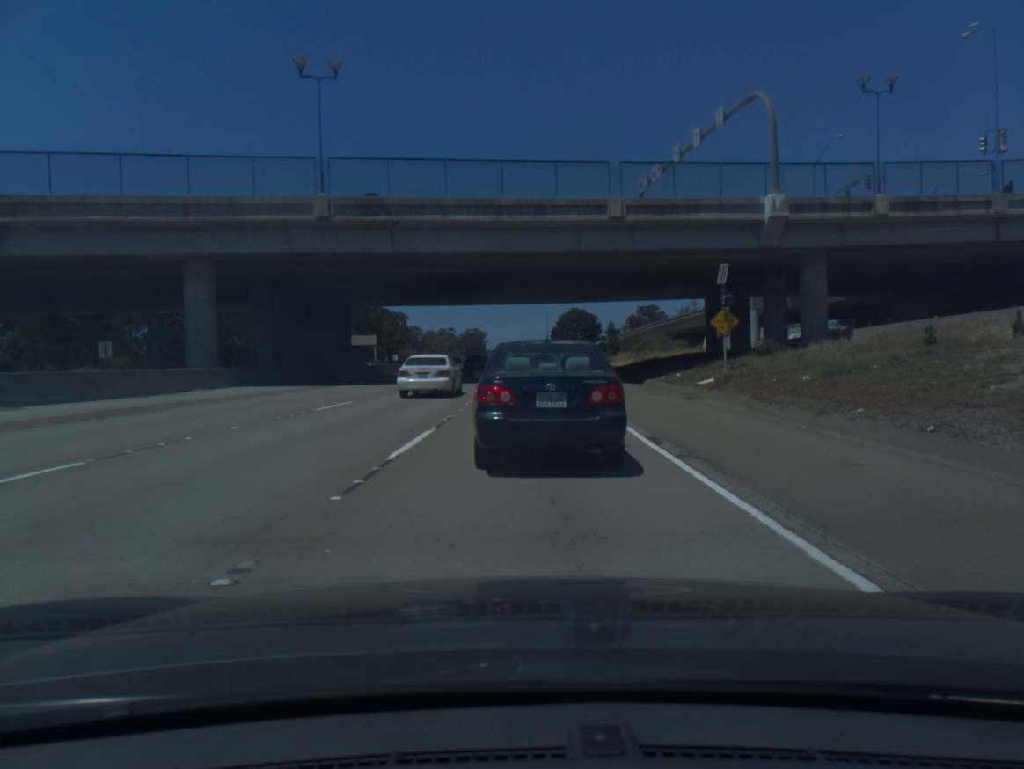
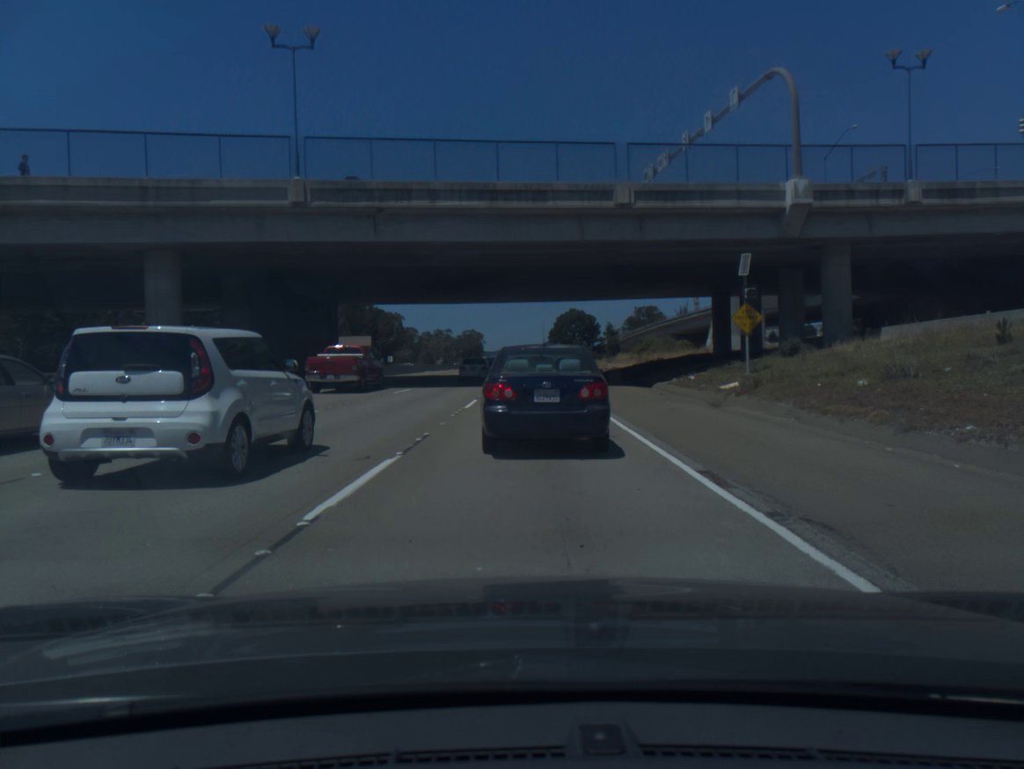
(0.0, +3.7) m; +1°
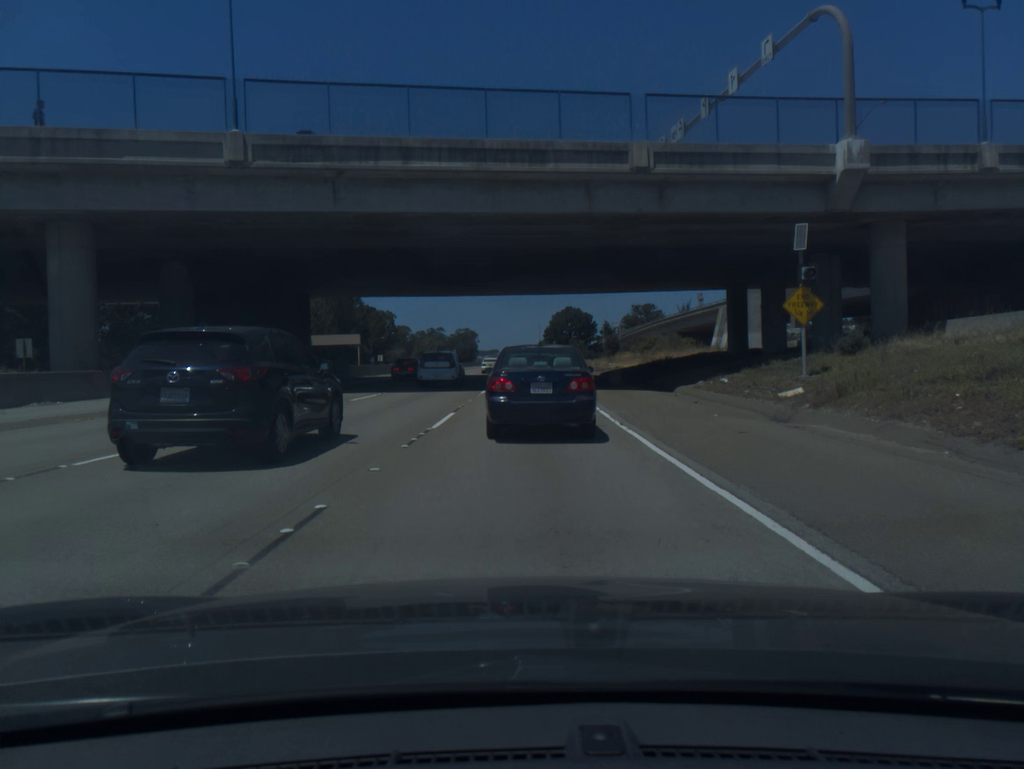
(0.0, +6.6) m; 0°
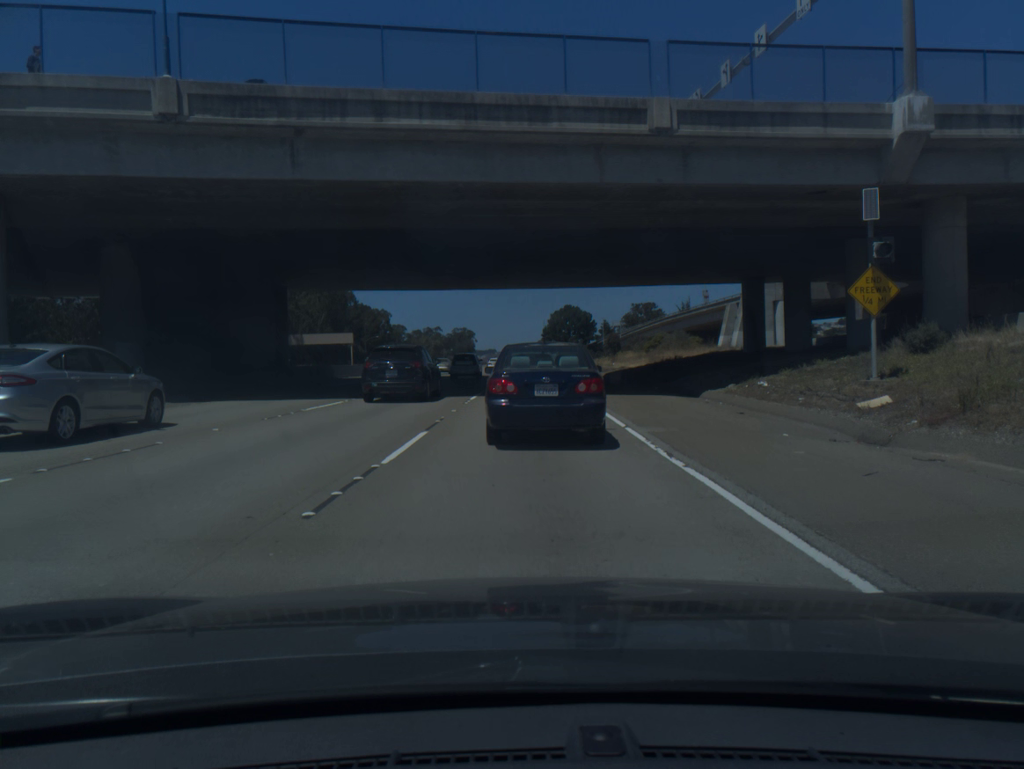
(0.0, +4.9) m; 0°
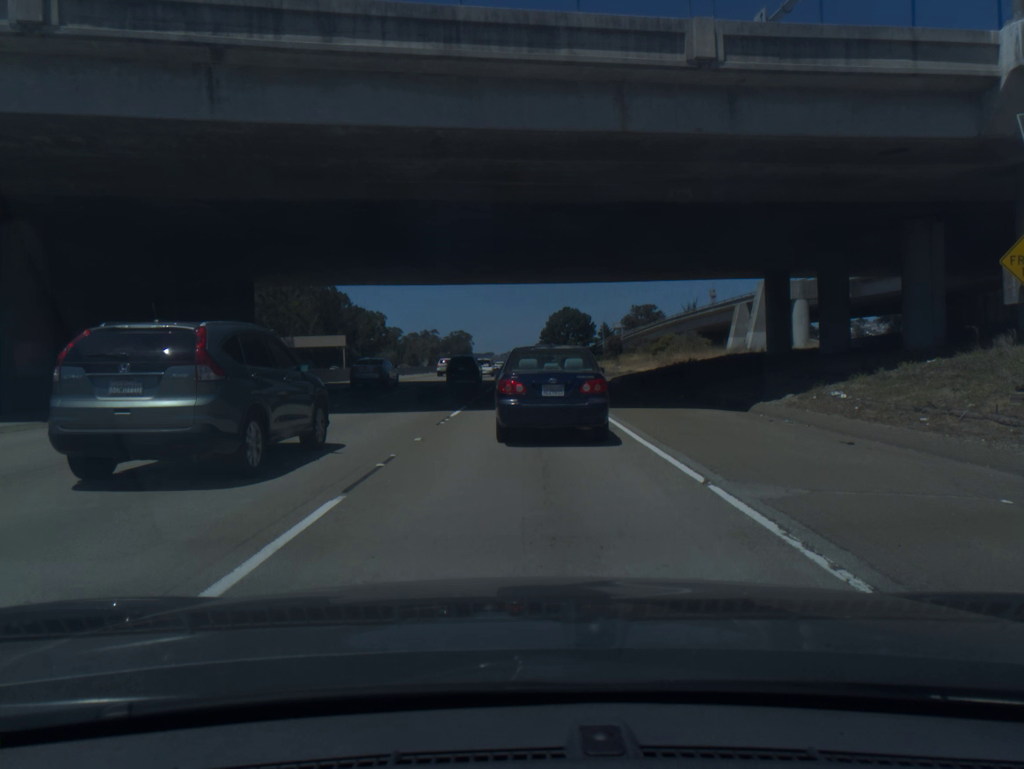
(0.0, +6.1) m; 0°
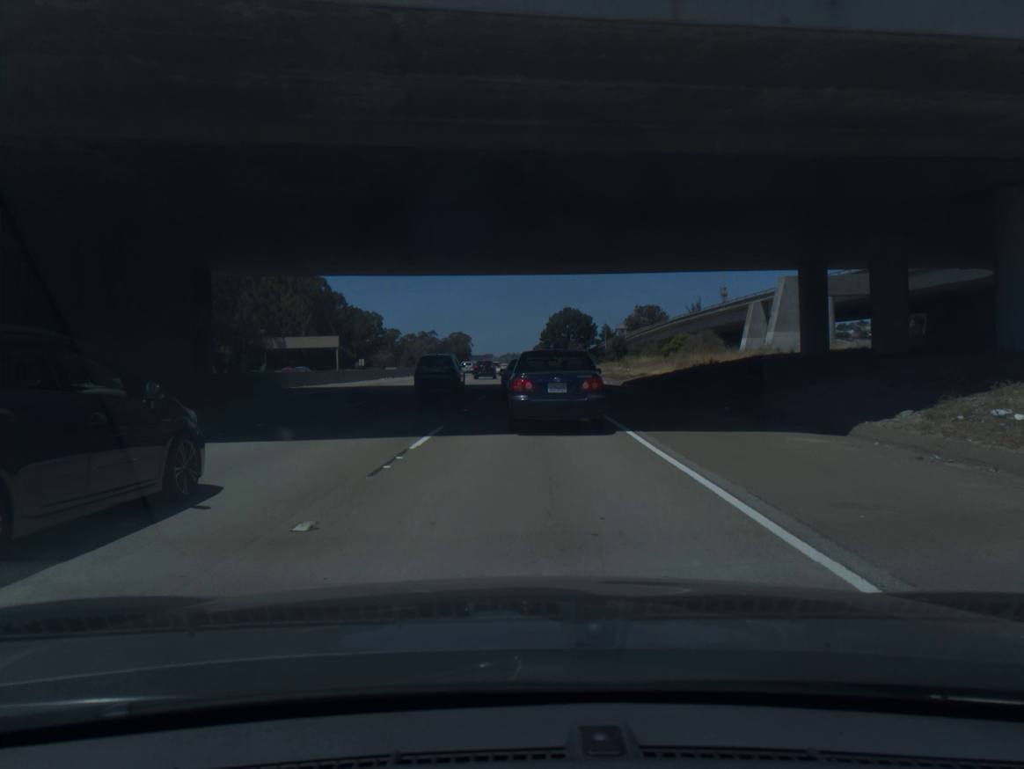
(0.0, +6.4) m; 0°
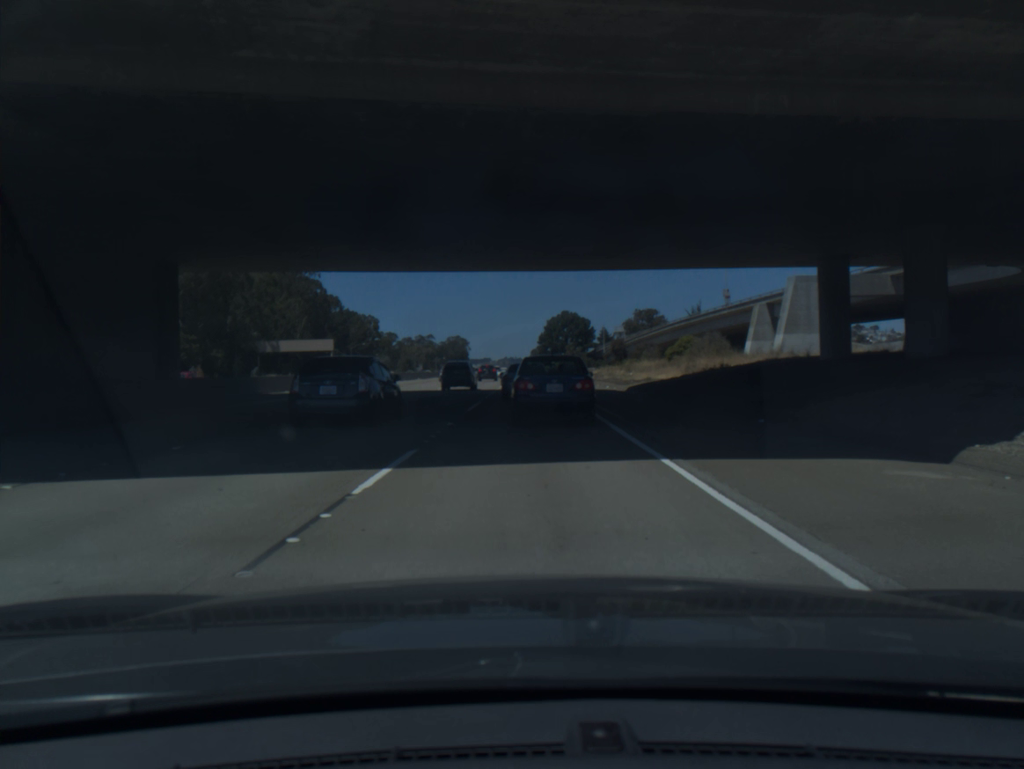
(0.0, +3.5) m; 0°
